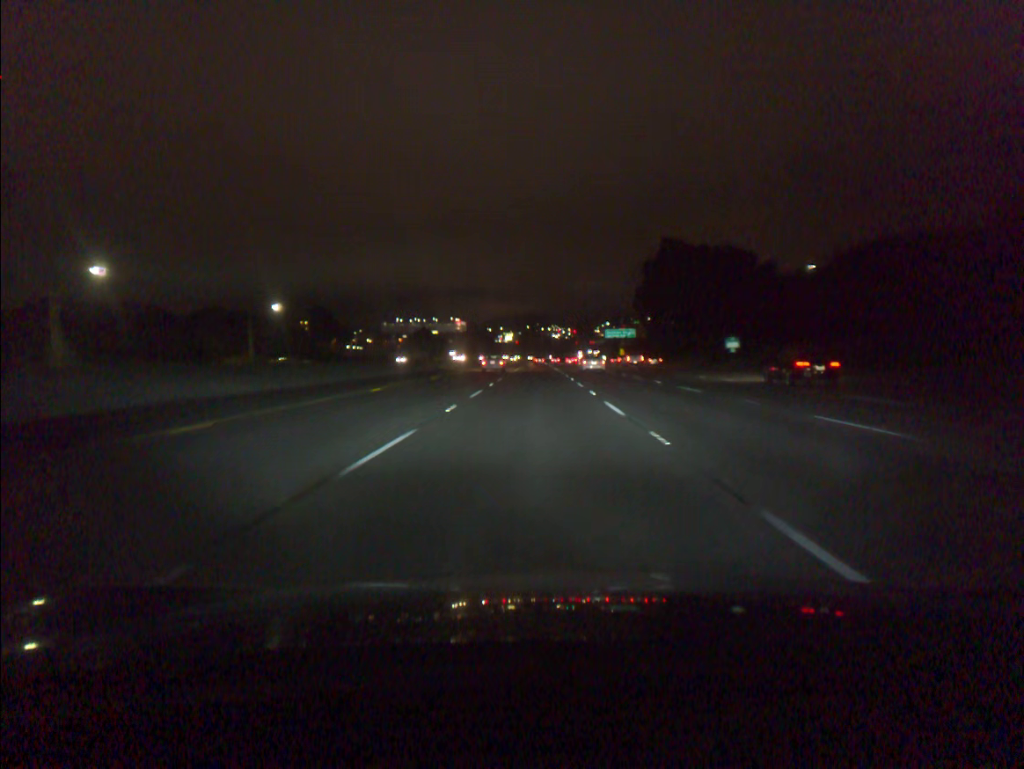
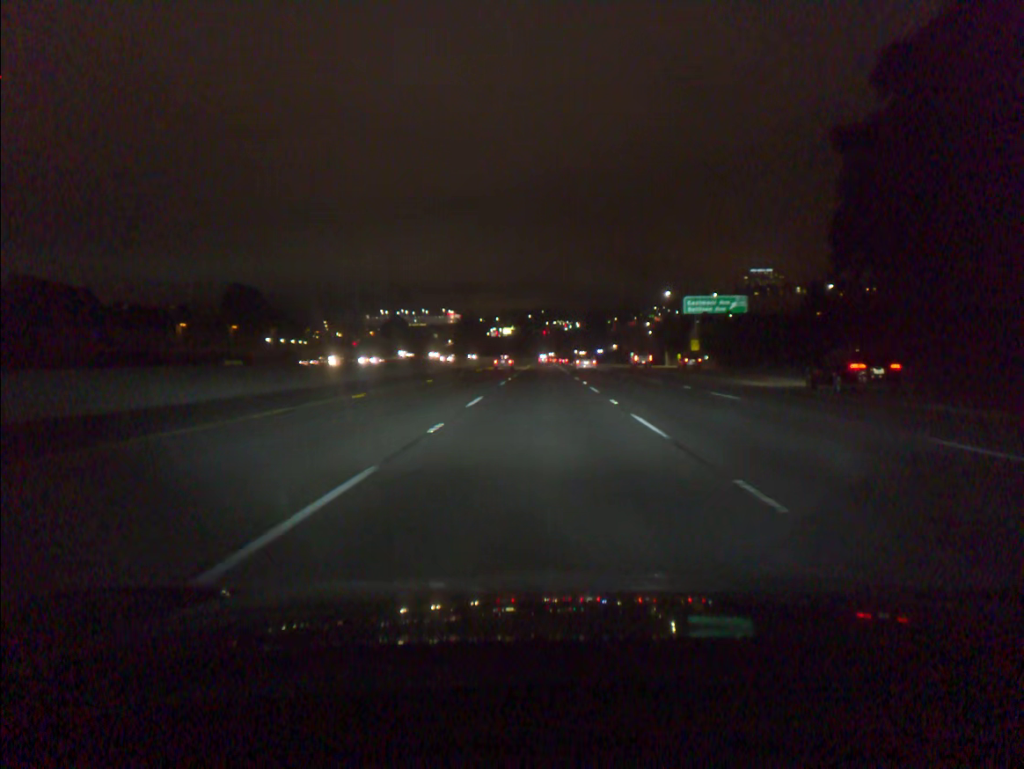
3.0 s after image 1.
(-0.5, +92.0) m; 0°
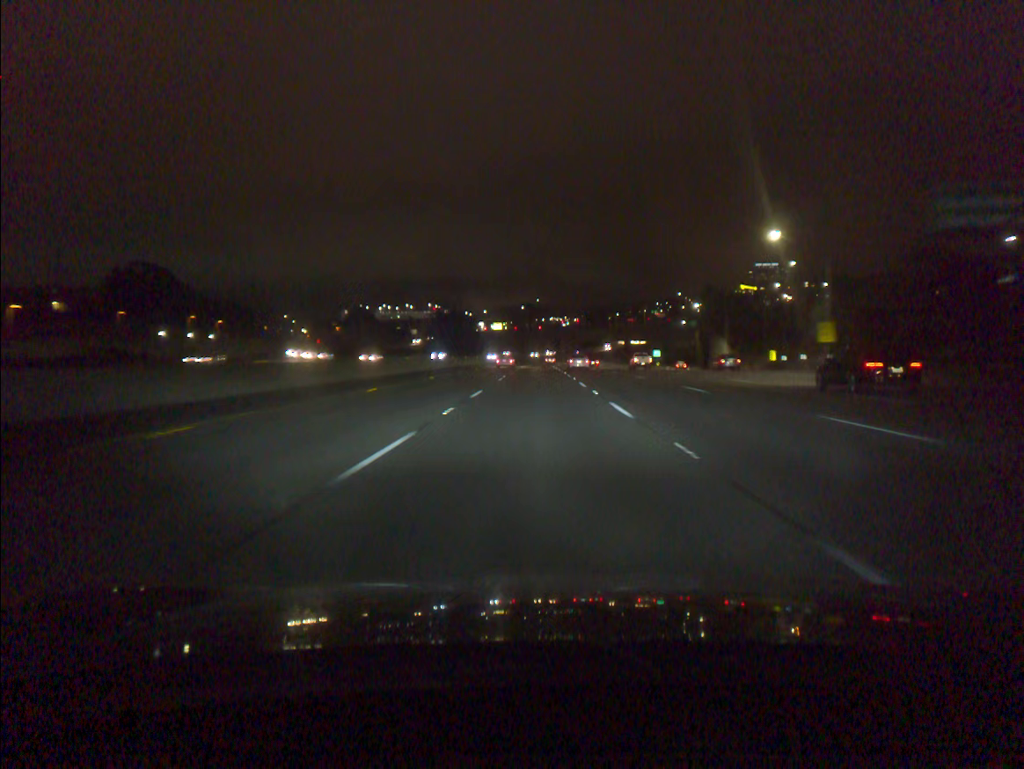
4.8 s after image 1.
(+0.2, +55.1) m; 0°
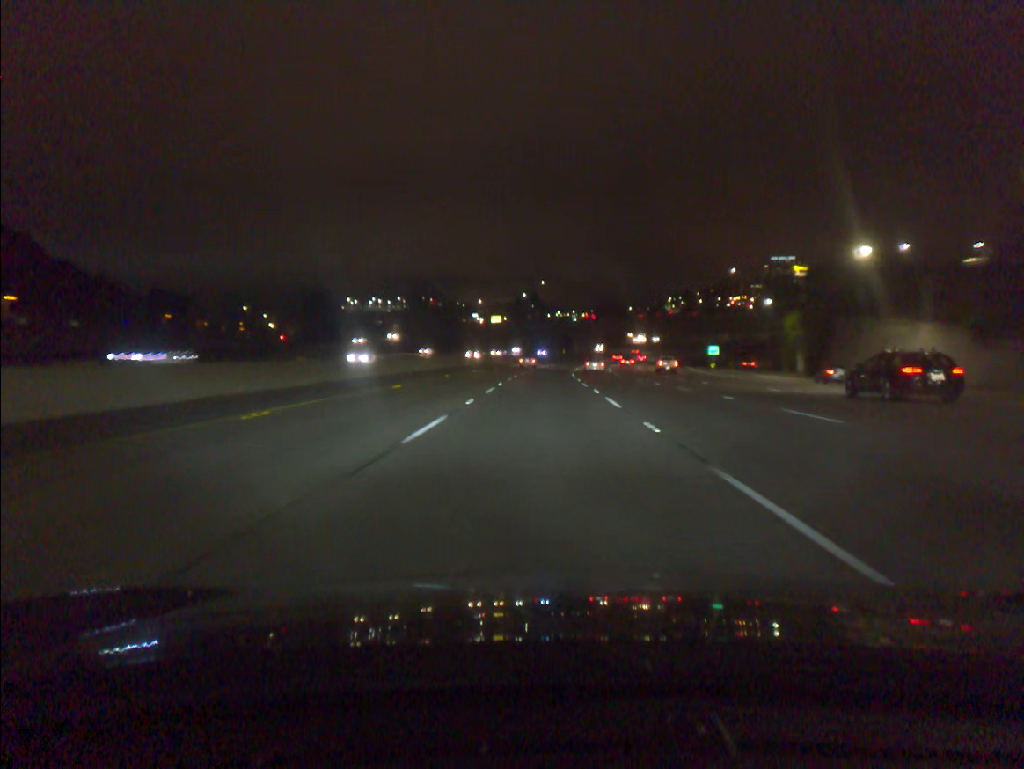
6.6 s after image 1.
(-0.2, +55.1) m; 0°
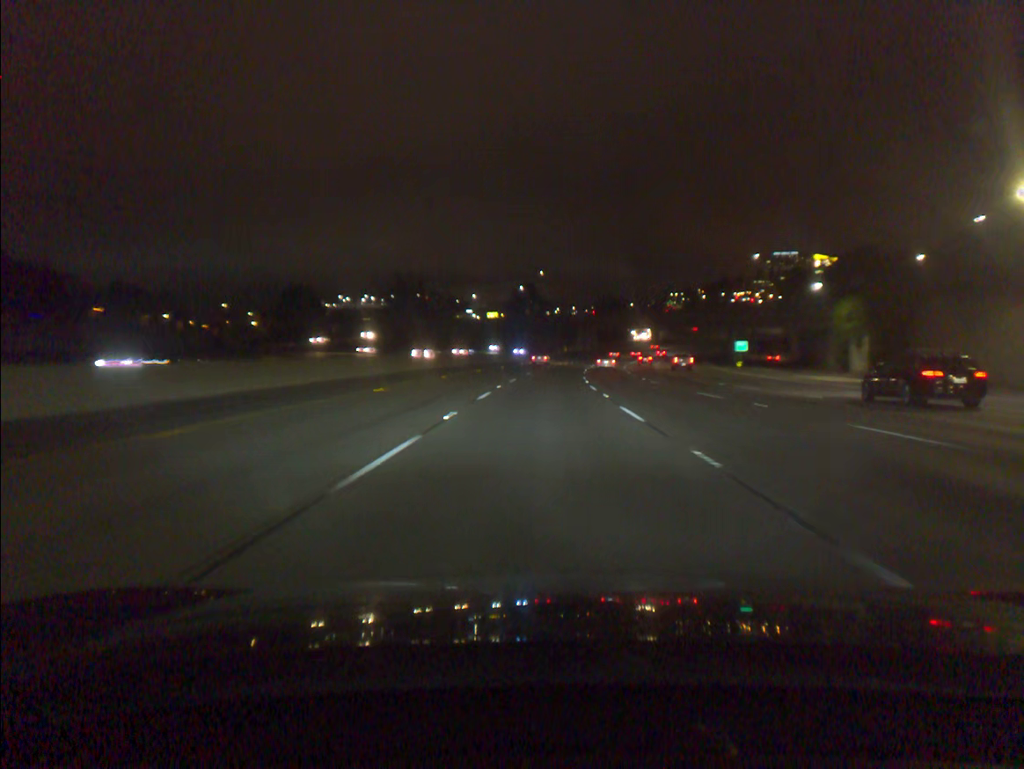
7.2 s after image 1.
(0.0, +18.4) m; 0°
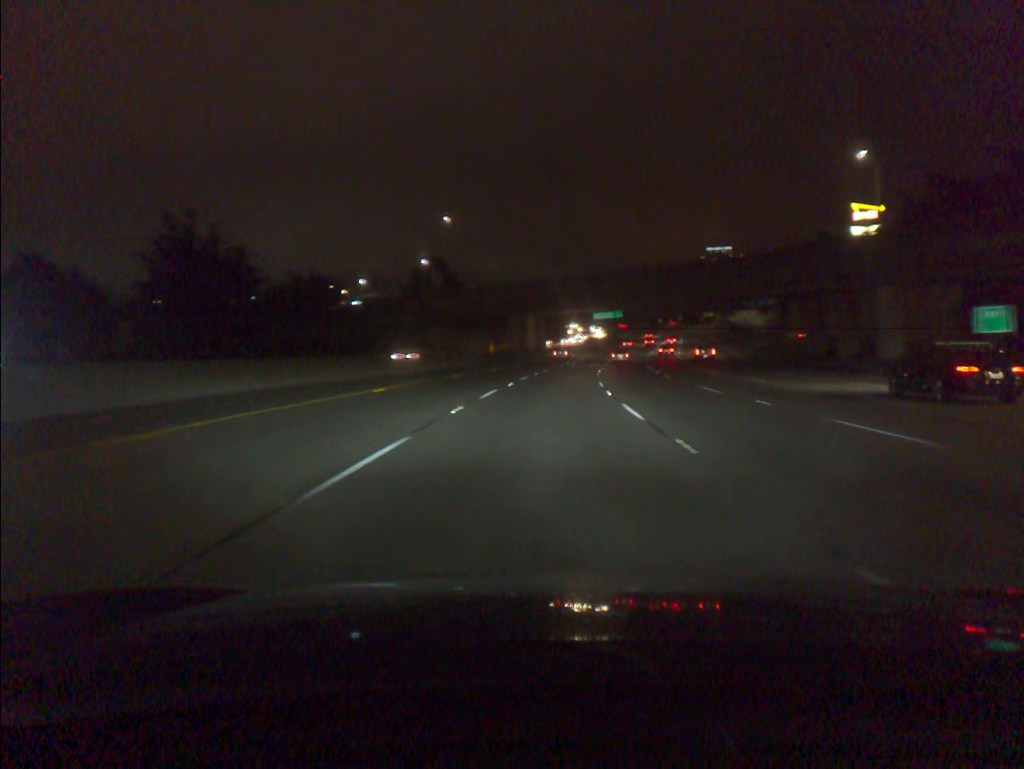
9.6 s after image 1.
(+2.5, +73.5) m; +5°
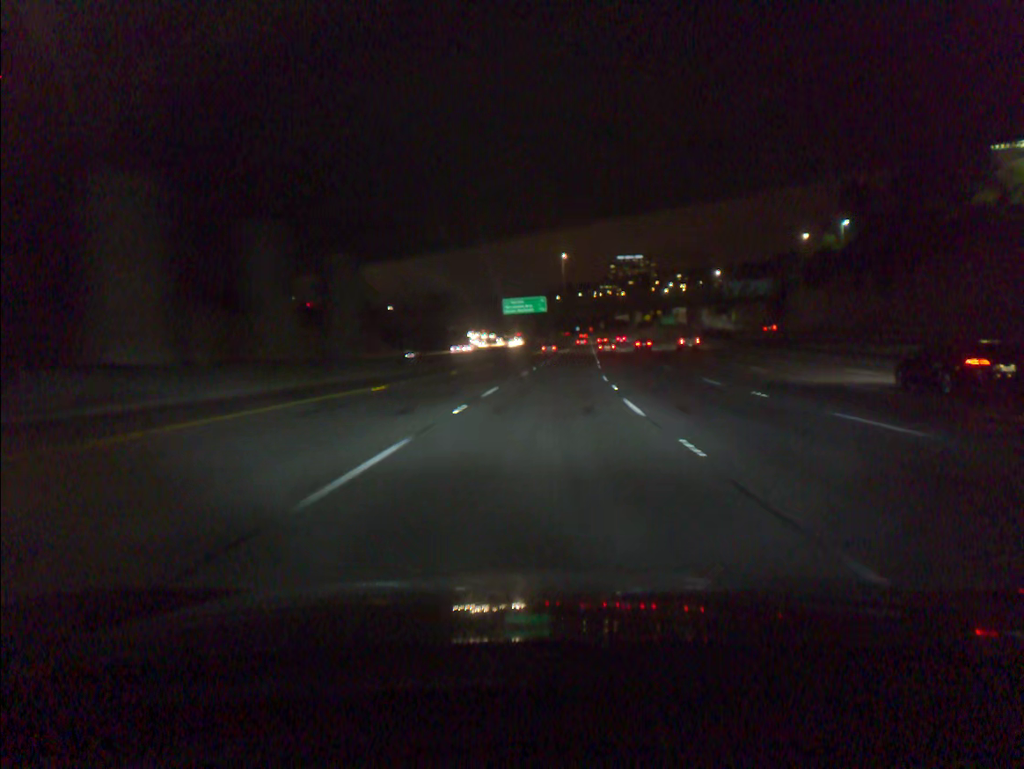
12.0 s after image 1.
(+4.2, +73.1) m; +7°
